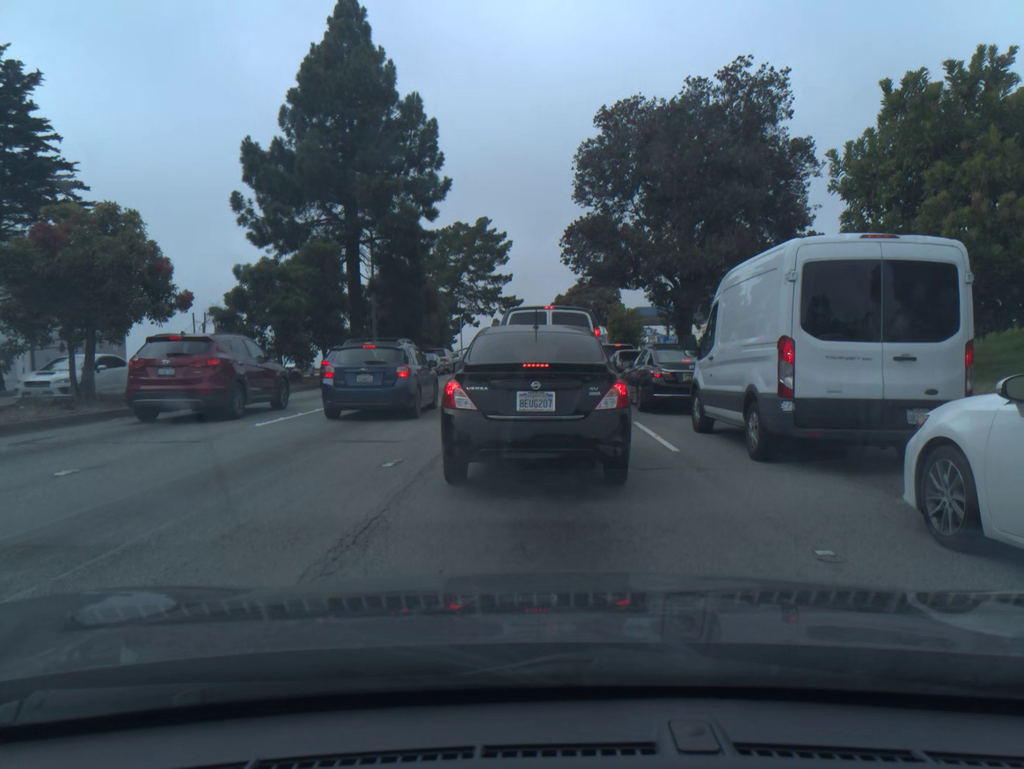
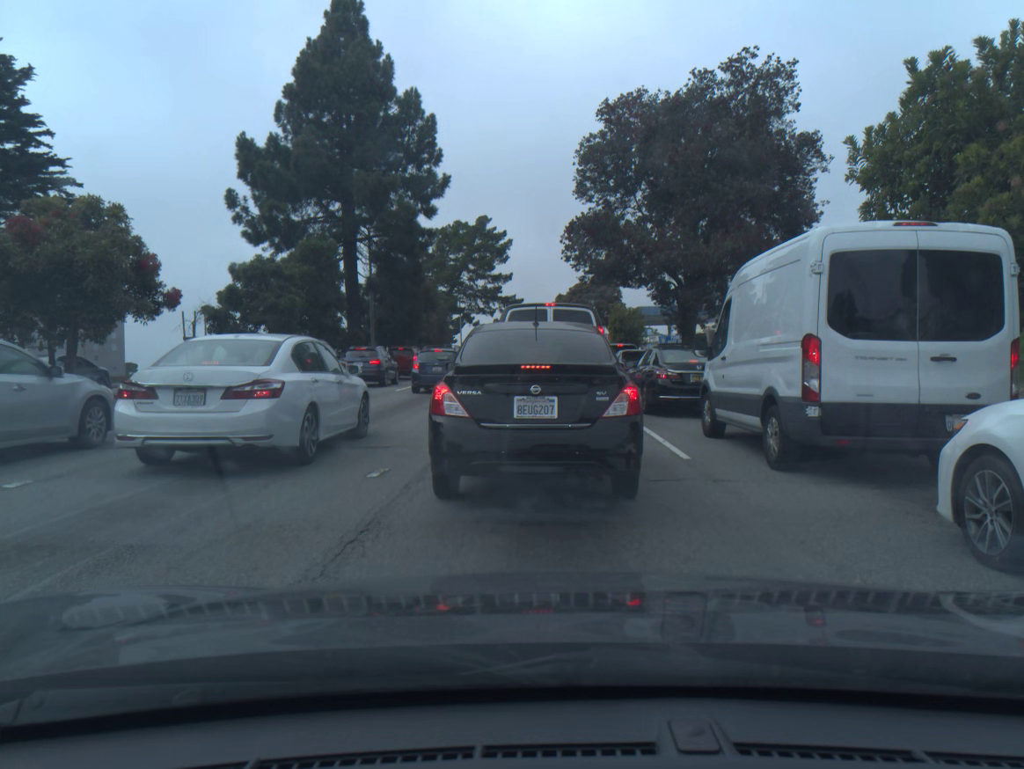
(0.0, +0.7) m; 0°
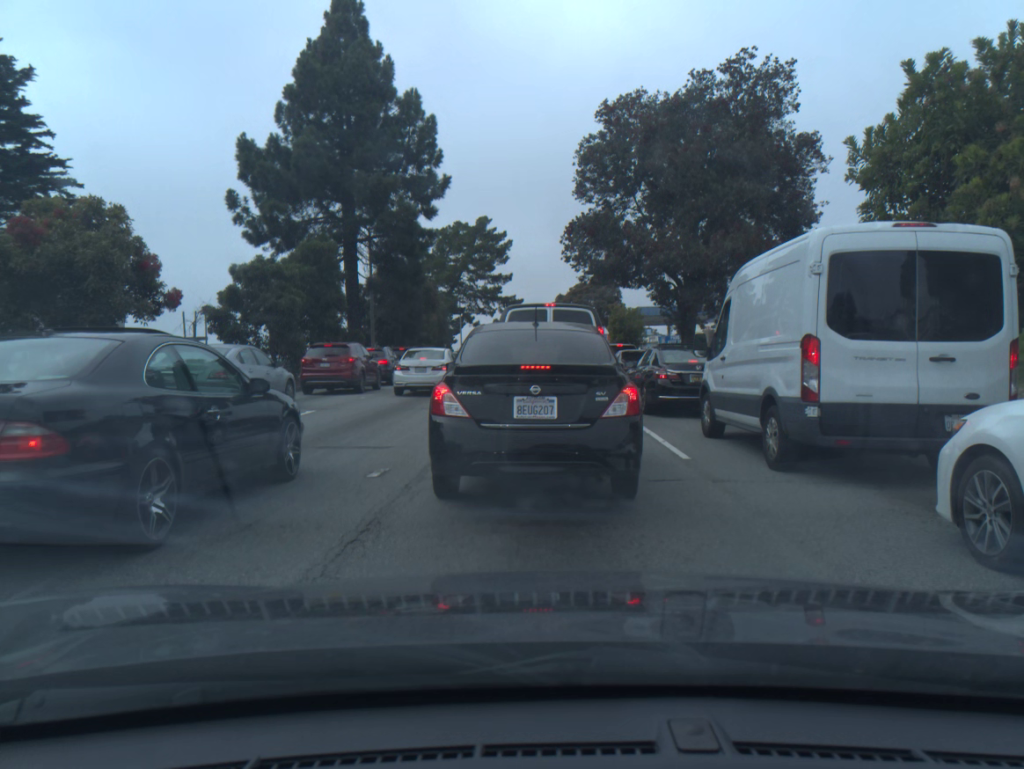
(0.0, 0.0) m; 0°
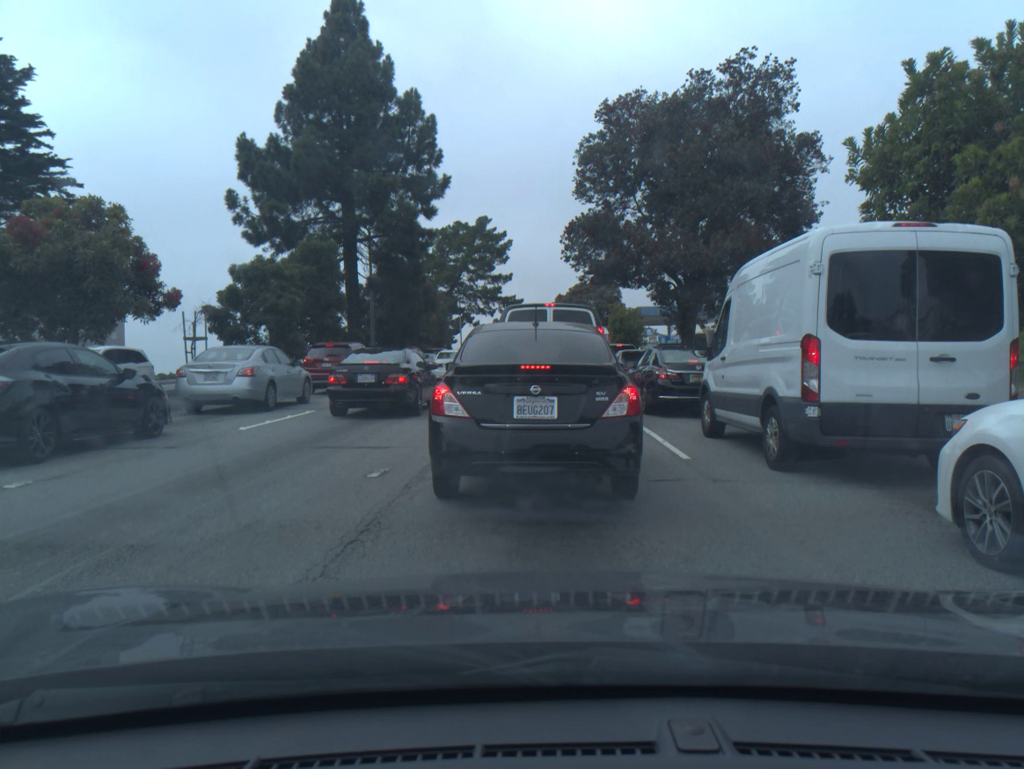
(0.0, 0.0) m; 0°
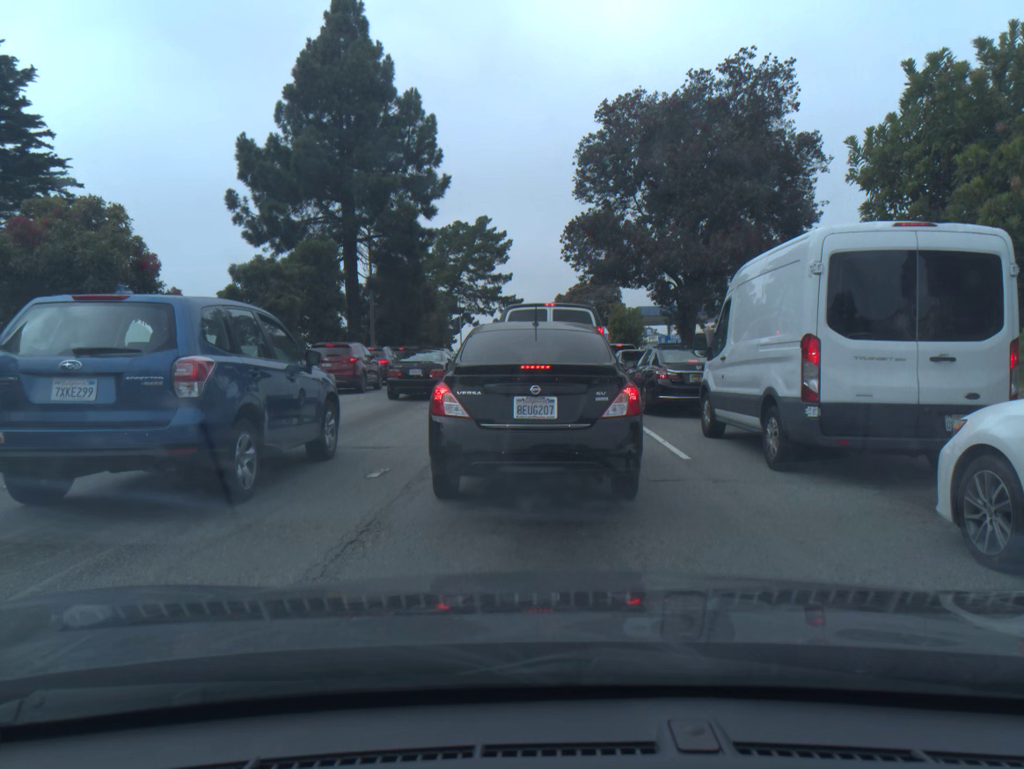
(0.0, 0.0) m; 0°
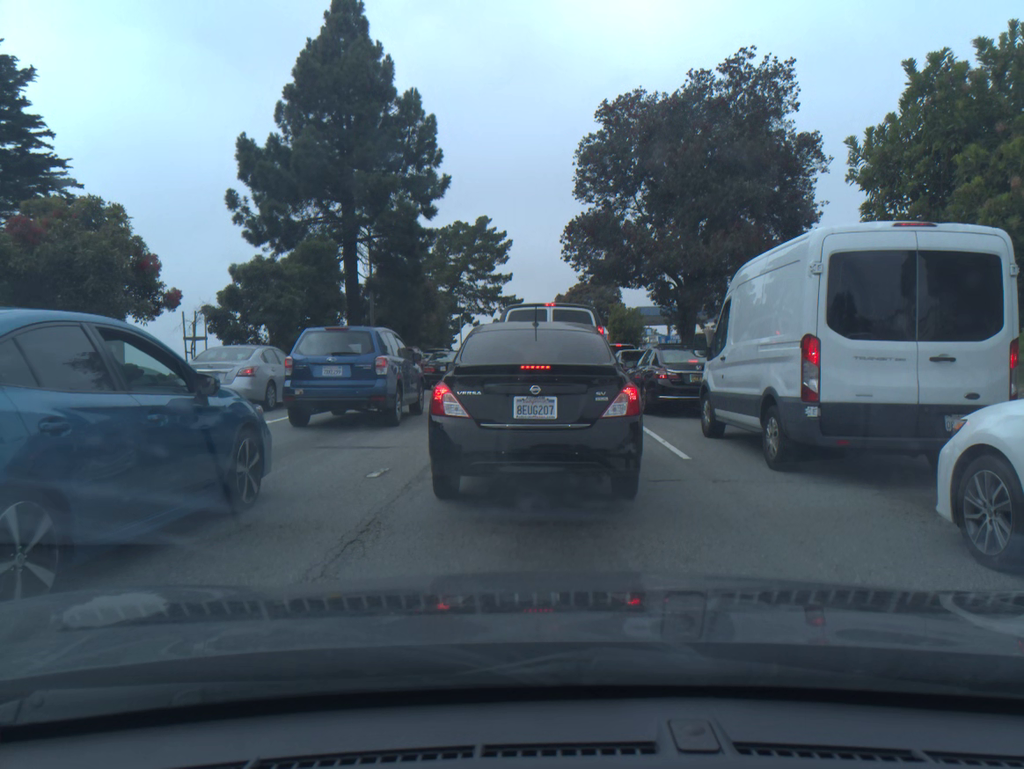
(0.0, 0.0) m; 0°
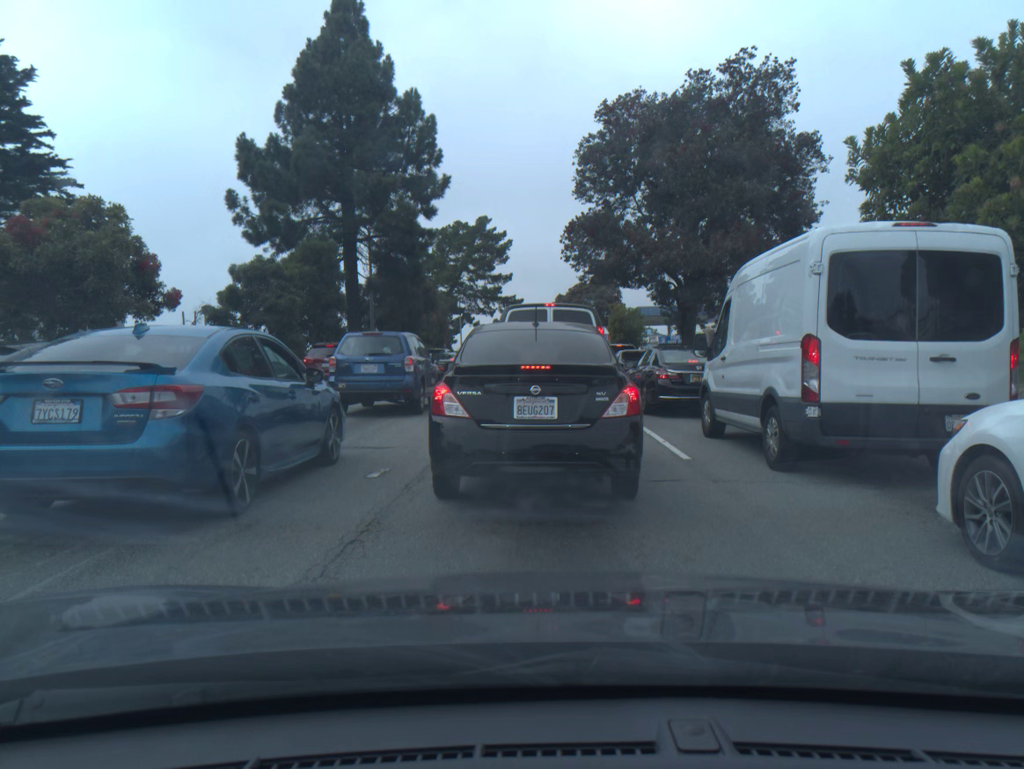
(0.0, 0.0) m; 0°
